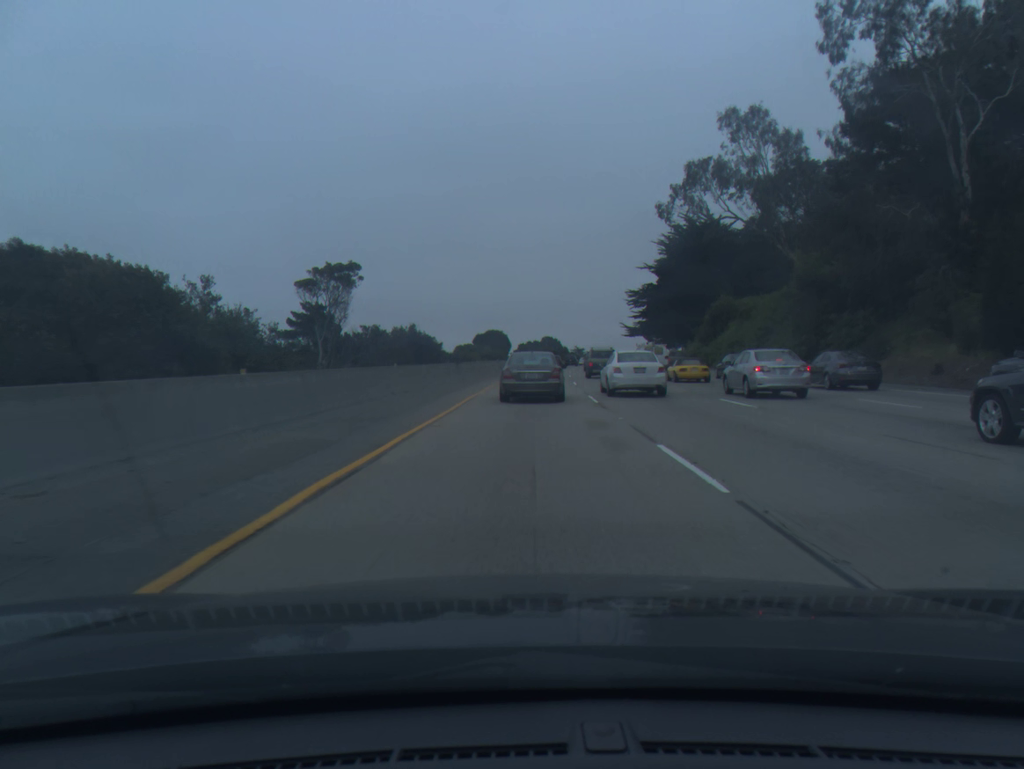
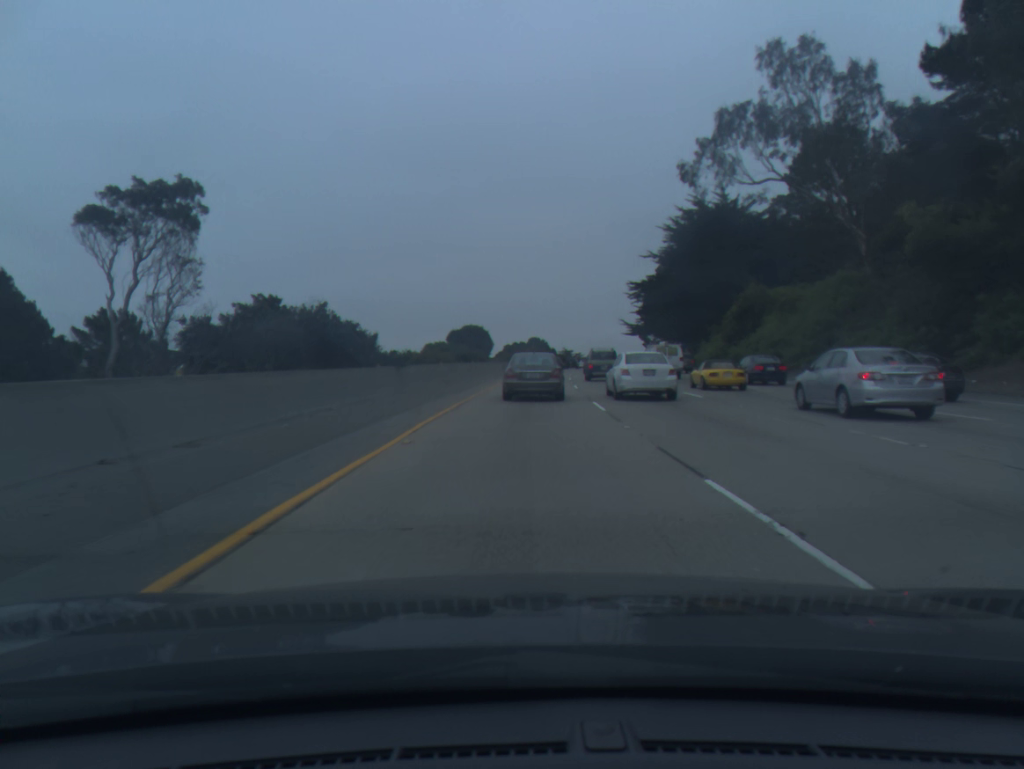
(+0.2, +17.5) m; +1°
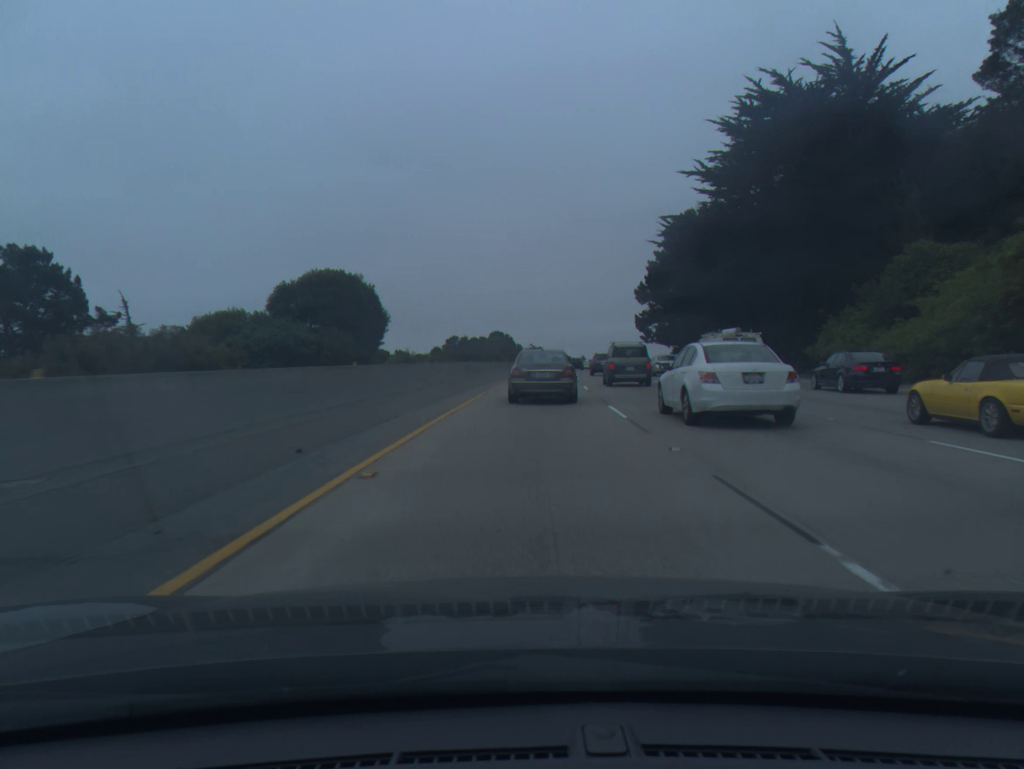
(+0.9, +47.0) m; +2°
